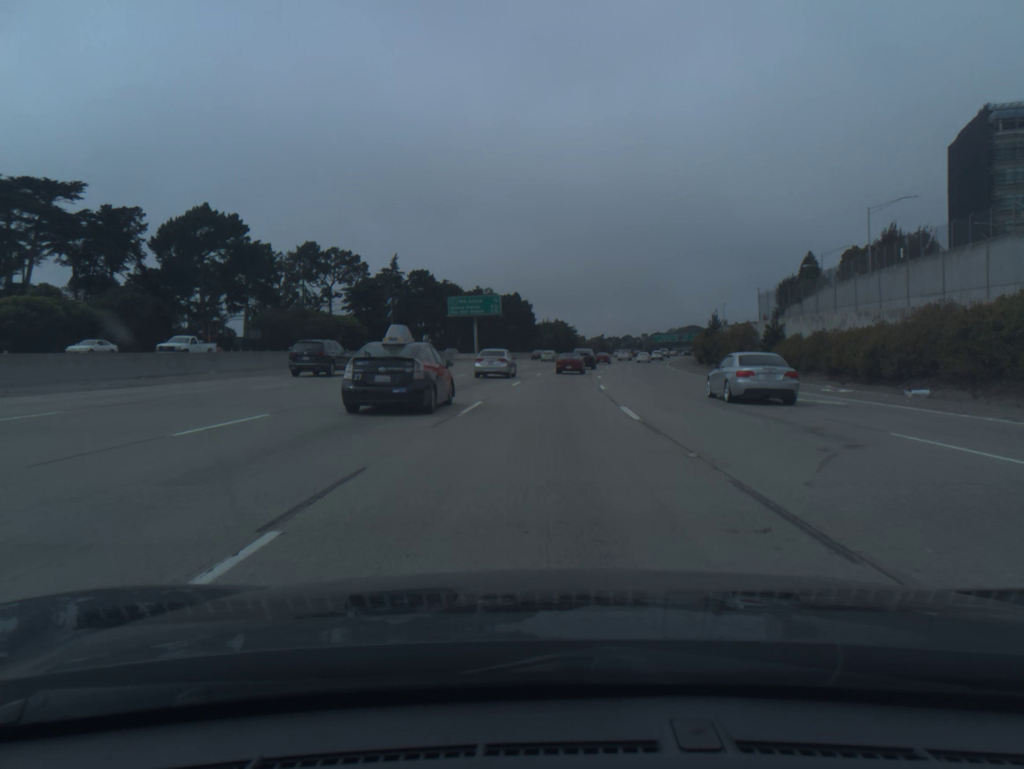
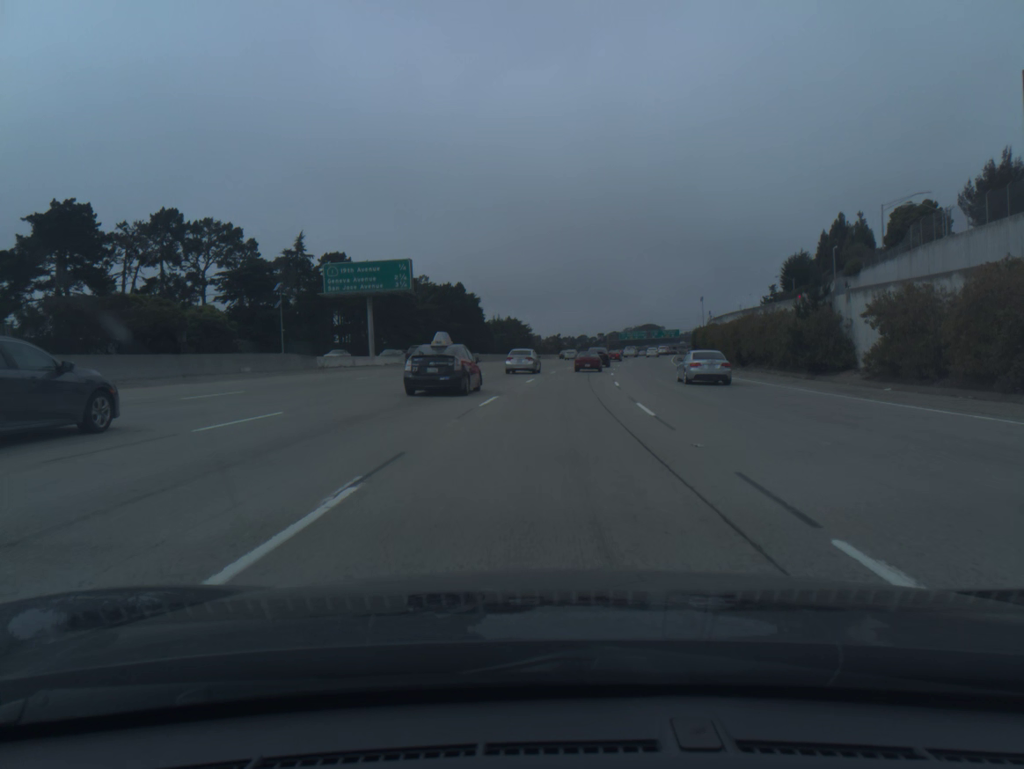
(+1.2, +41.7) m; +3°
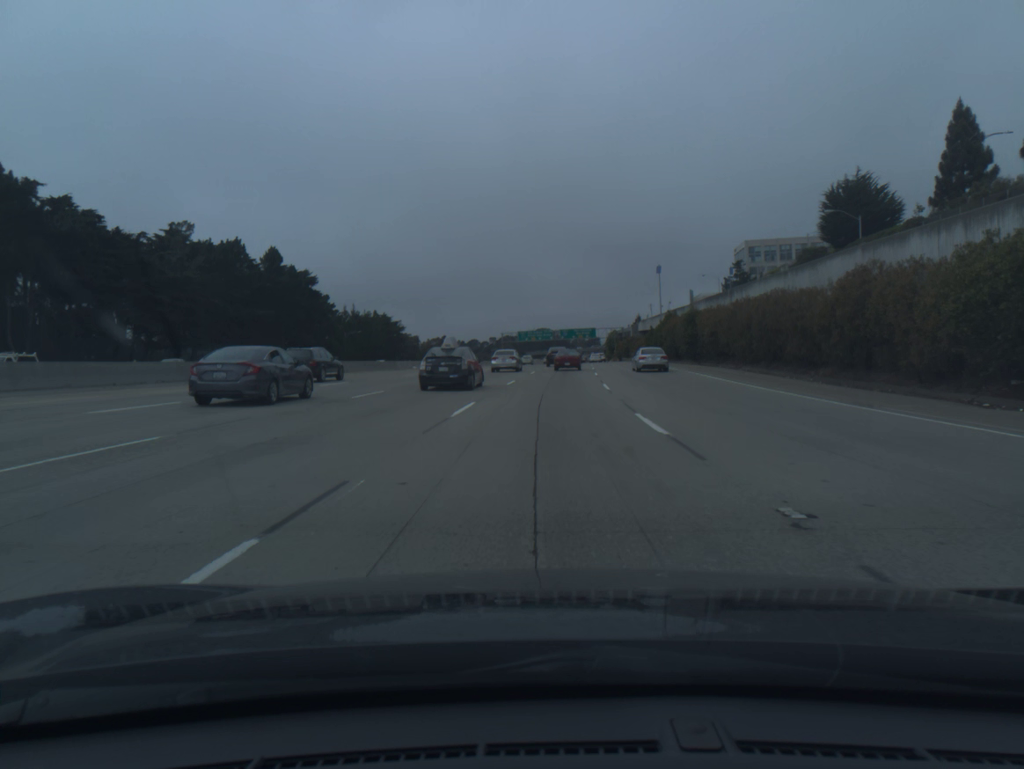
(+5.2, +74.7) m; +8°
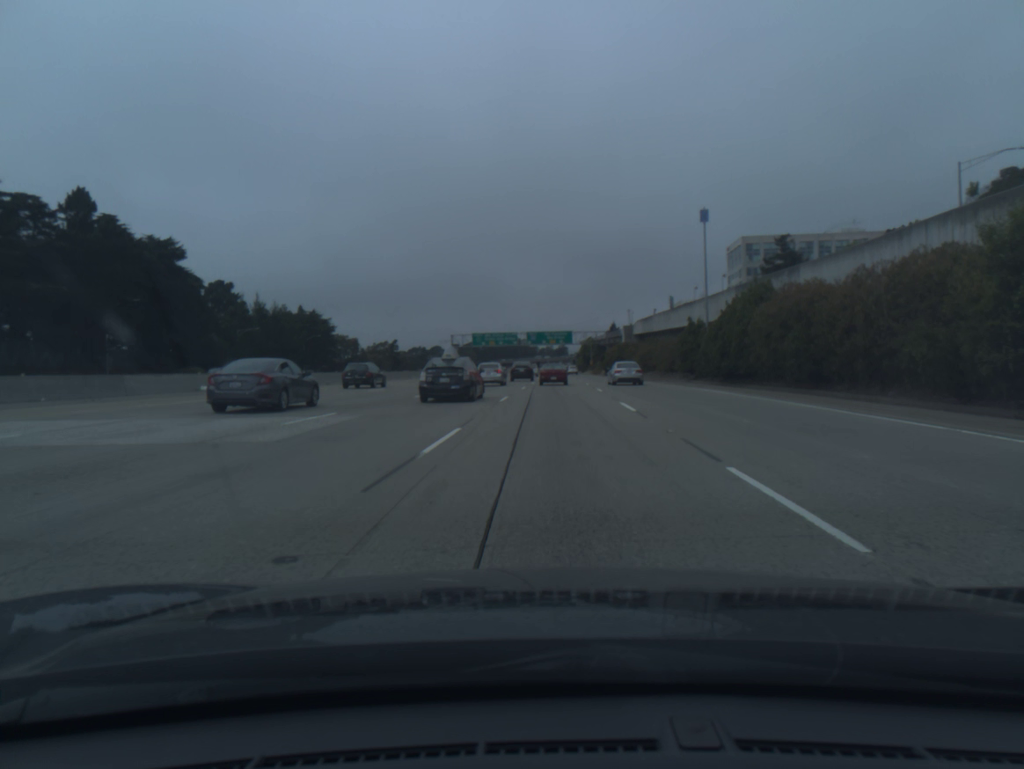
(+1.3, +49.2) m; +2°
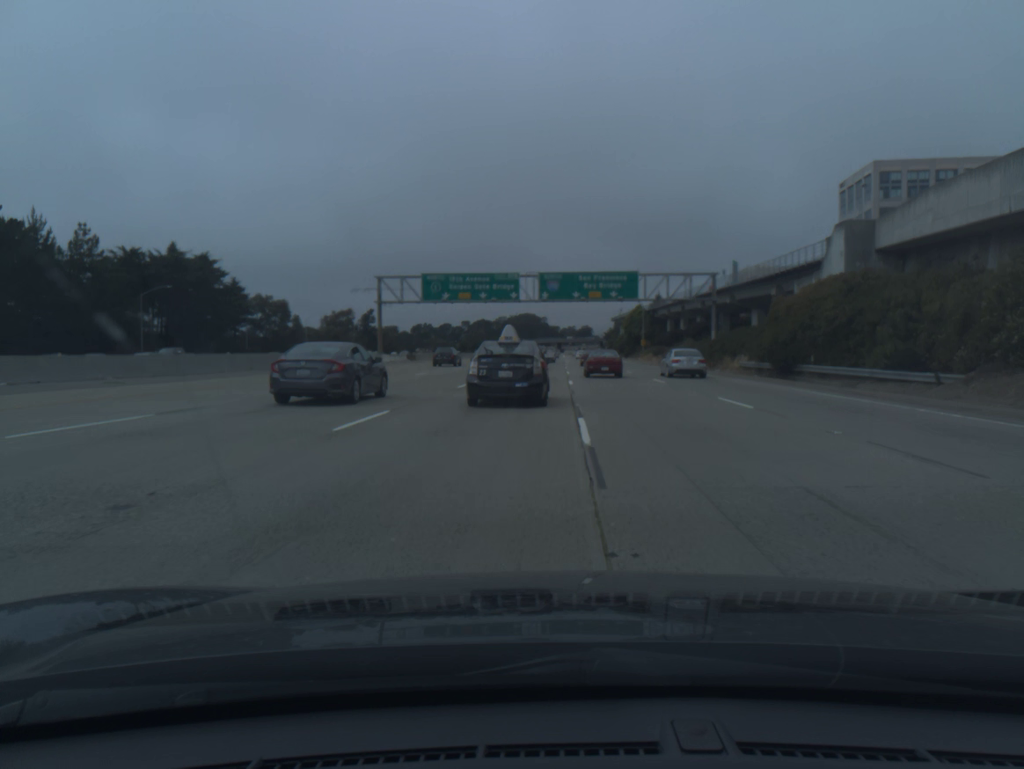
(-0.8, +87.3) m; -2°
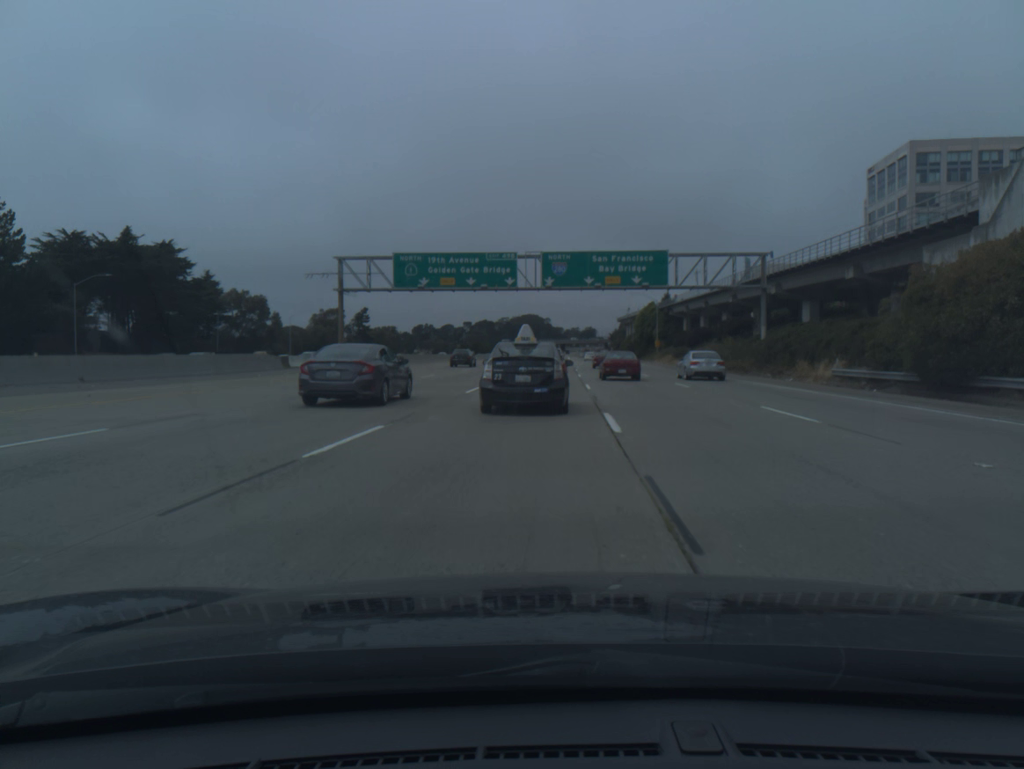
(0.0, +17.0) m; 0°
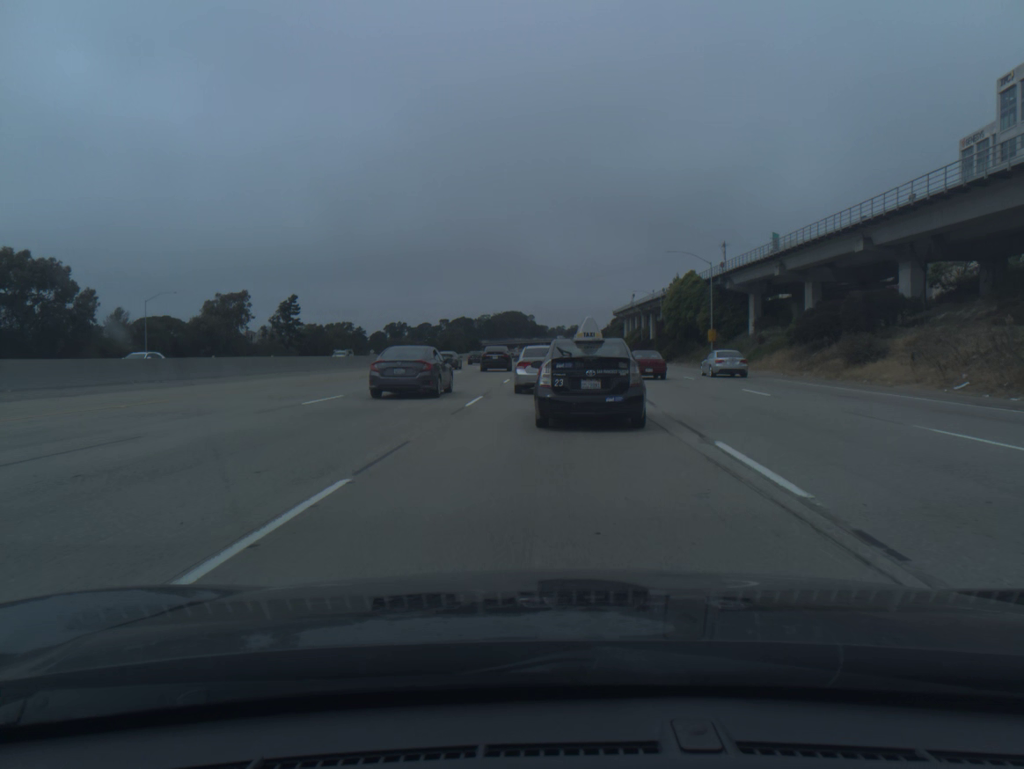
(+0.7, +62.8) m; +1°
